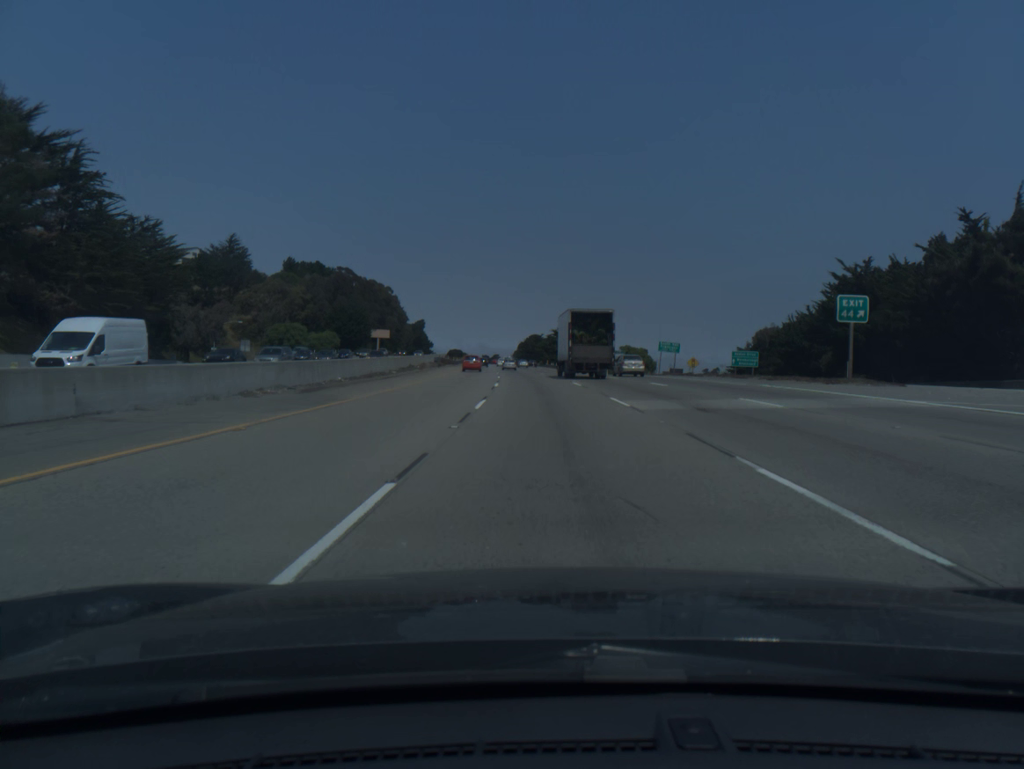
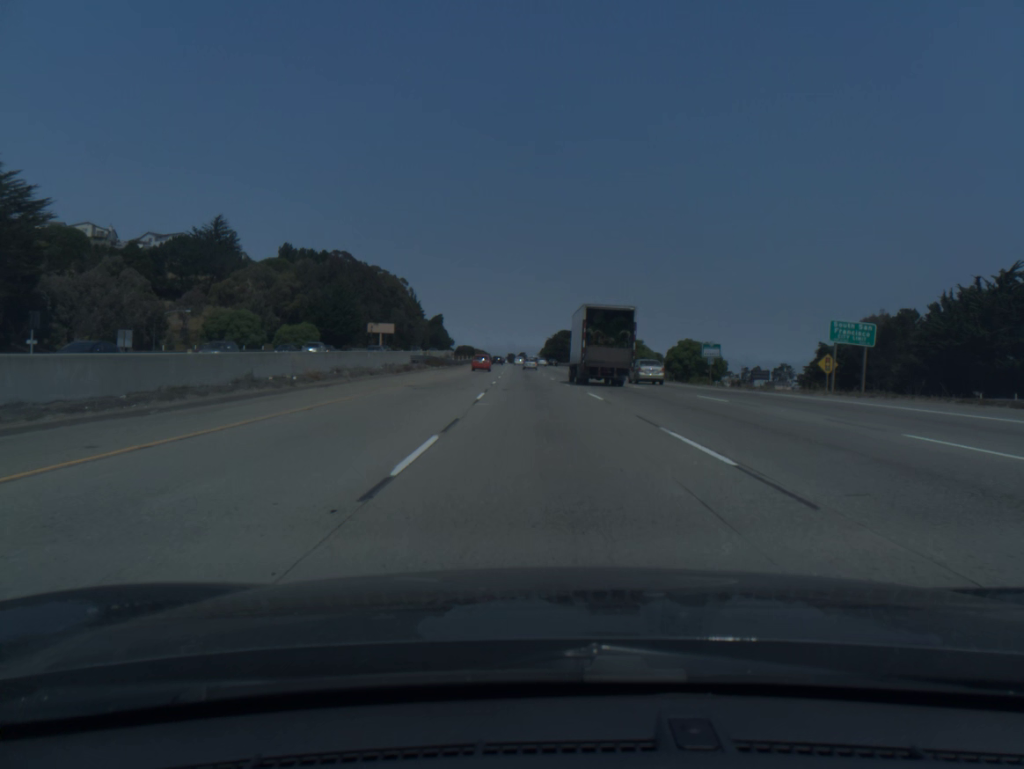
(-0.7, +39.3) m; -2°
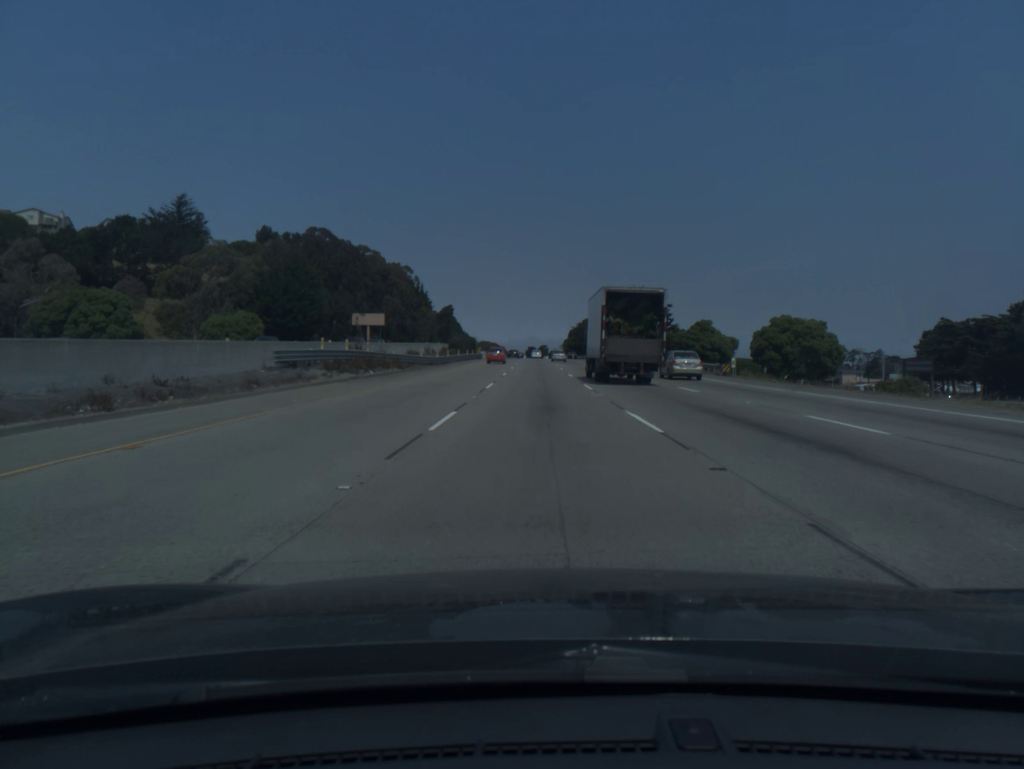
(-0.6, +39.8) m; -1°
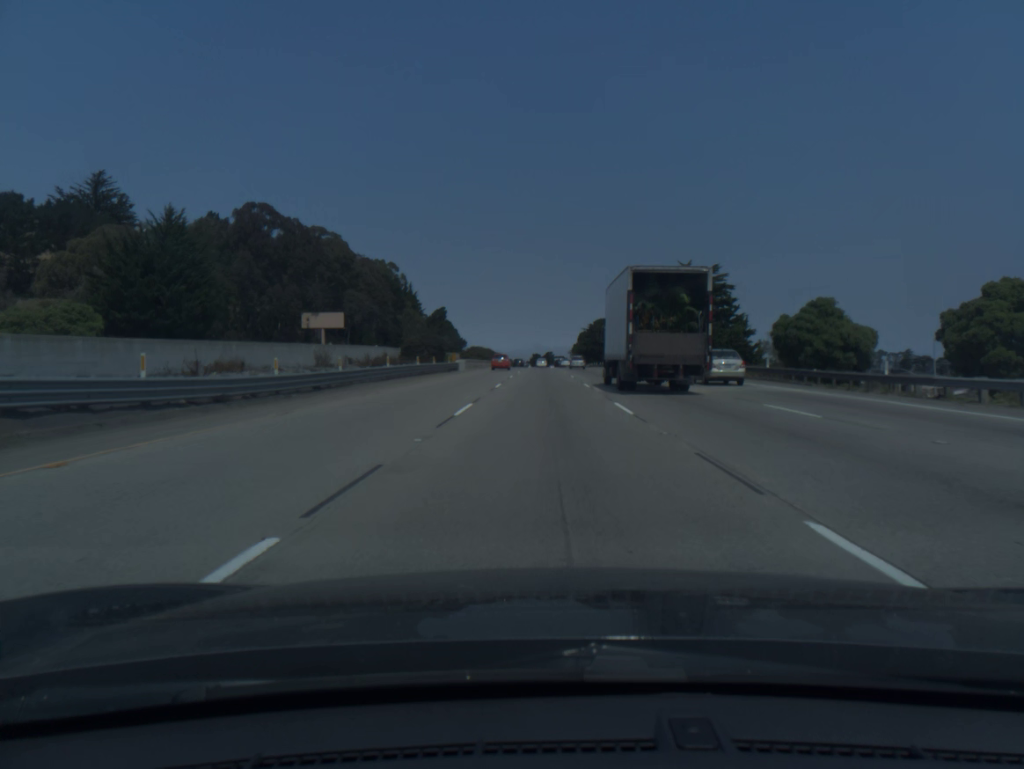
(-0.3, +40.2) m; -1°
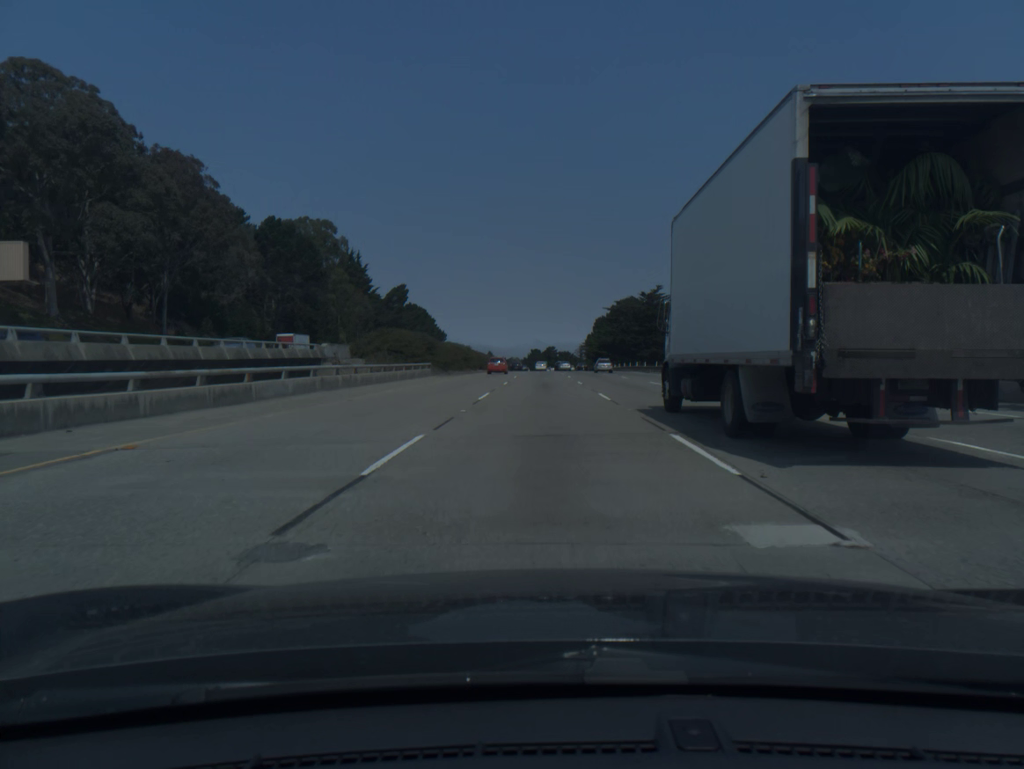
(+0.1, +81.6) m; 0°
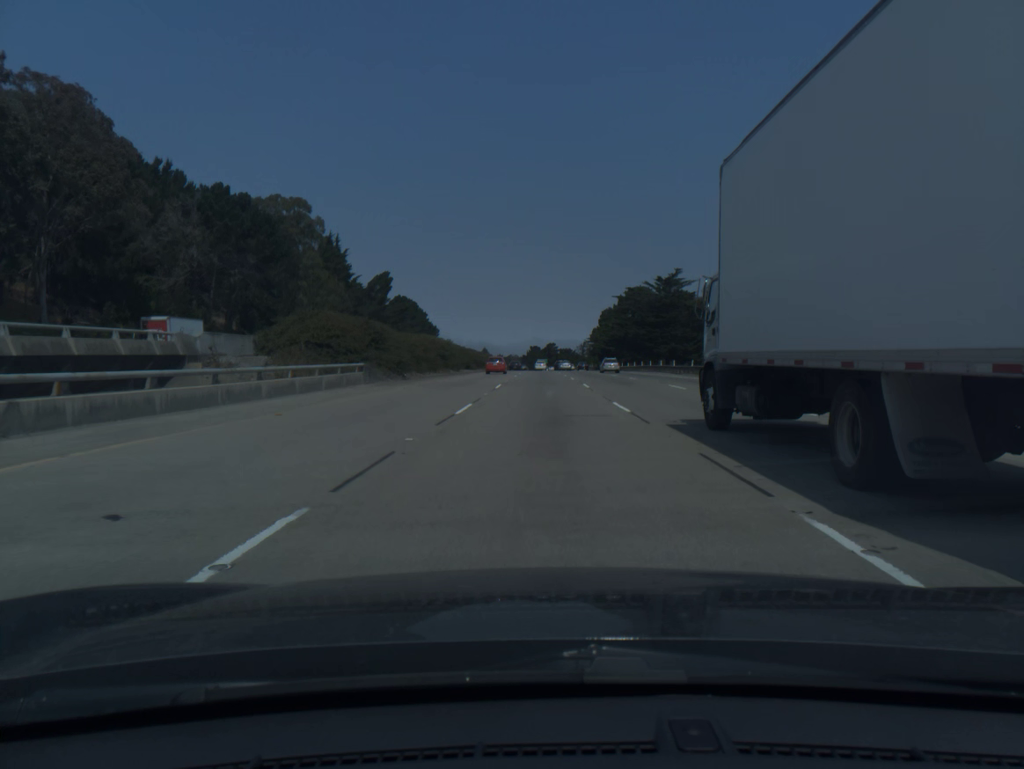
(0.0, +20.6) m; 0°
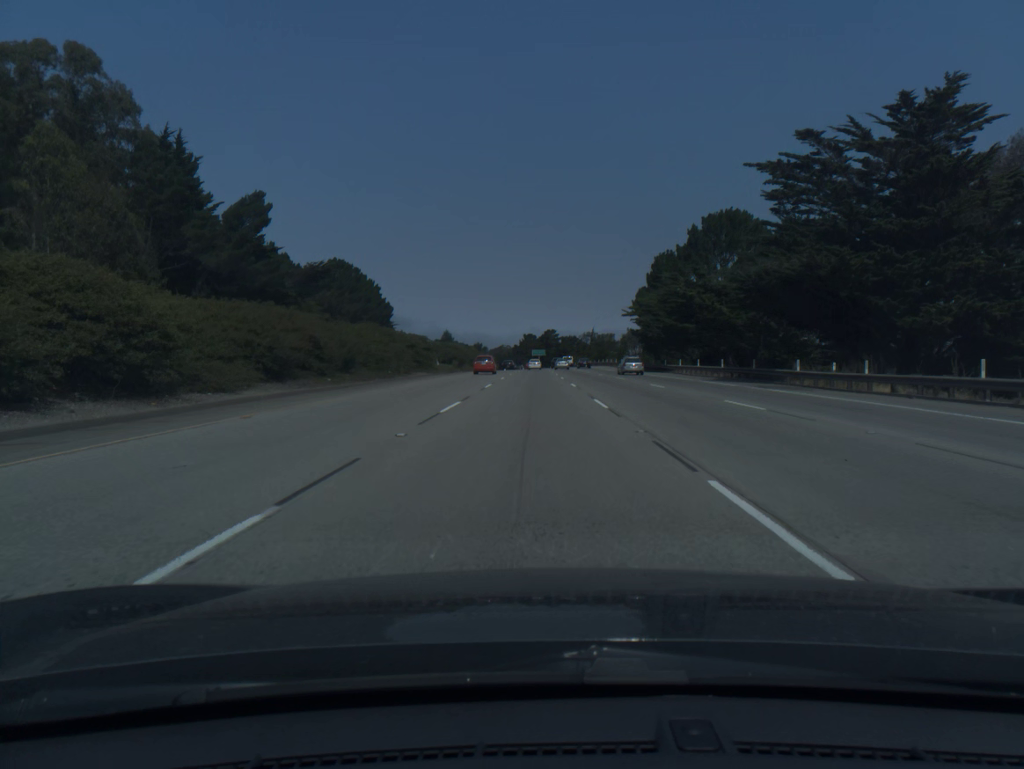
(-0.1, +82.6) m; 0°
